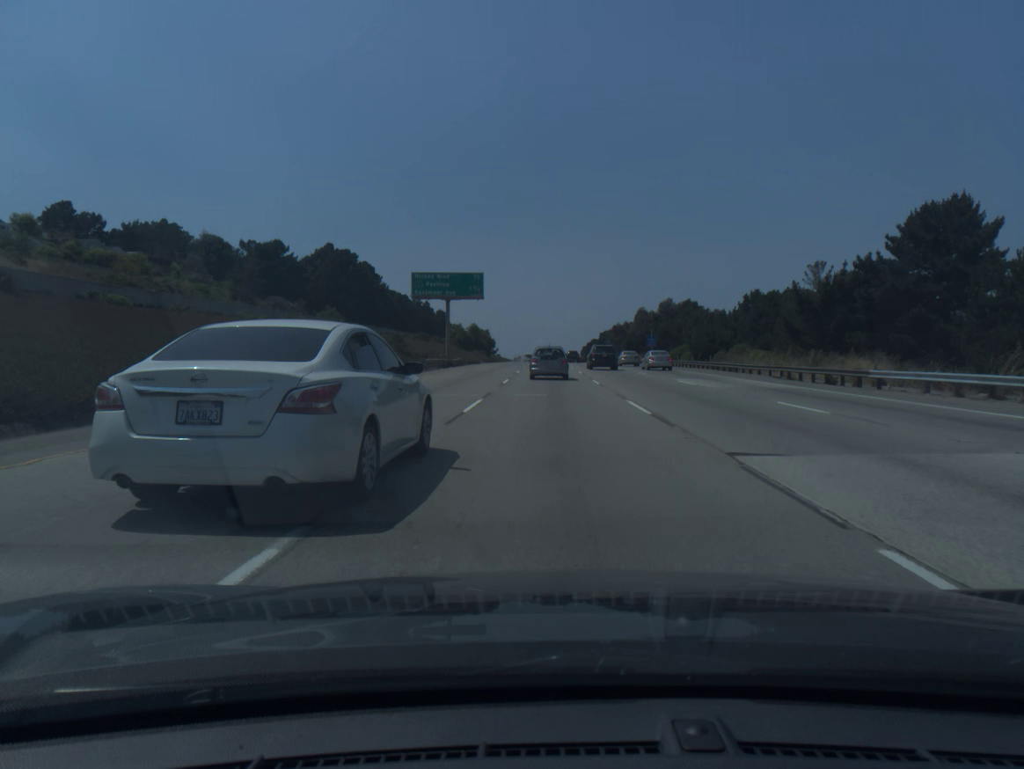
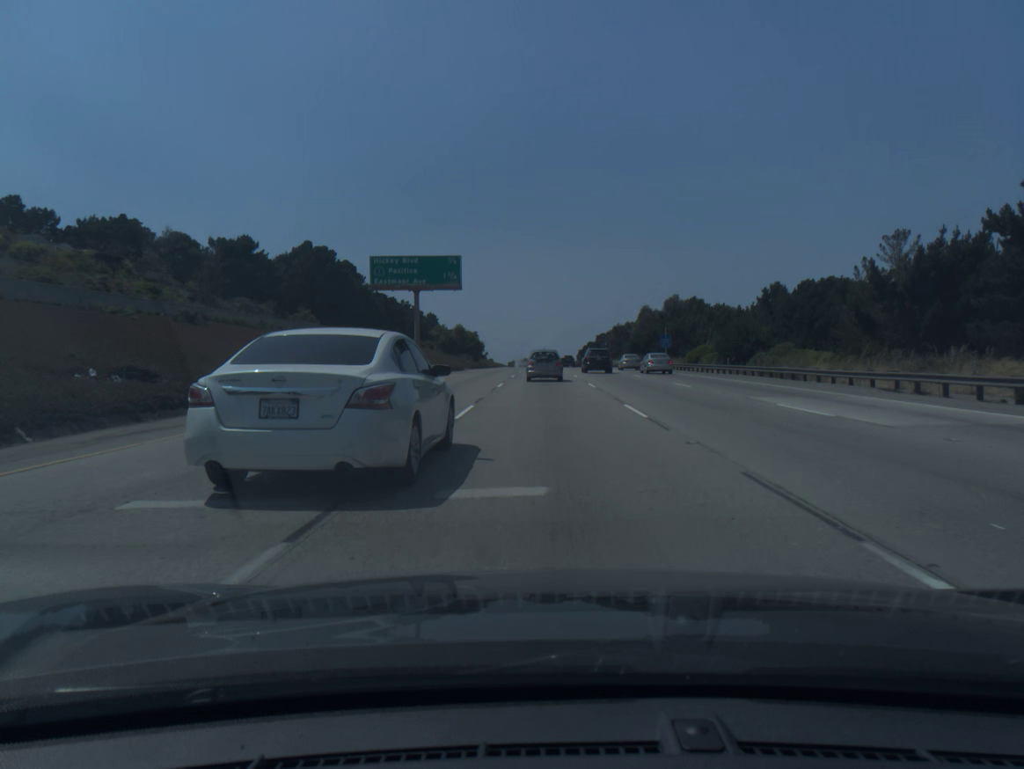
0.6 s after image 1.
(+0.1, +15.1) m; 0°
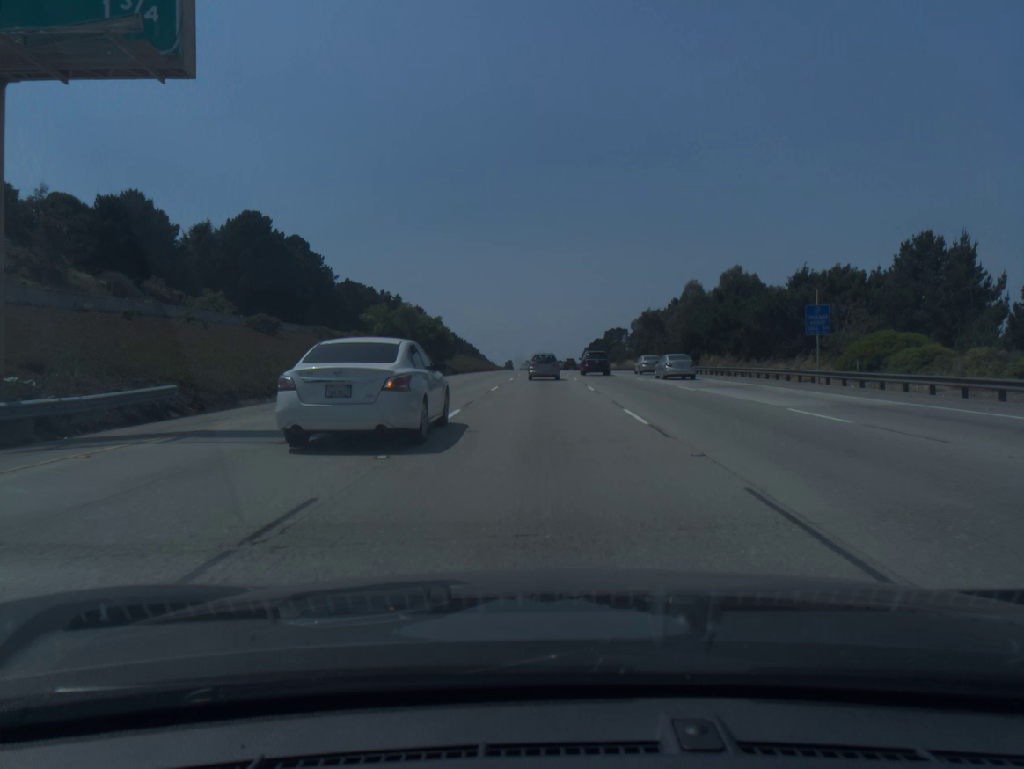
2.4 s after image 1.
(+0.1, +45.3) m; 0°
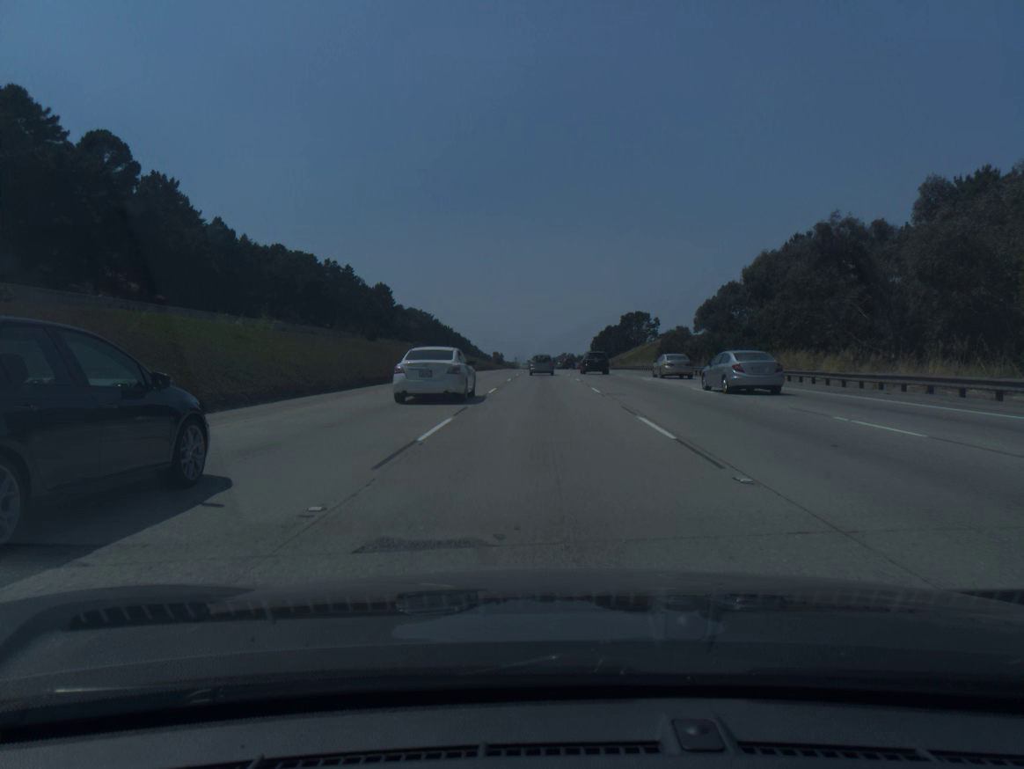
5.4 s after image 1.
(-0.3, +75.6) m; 0°
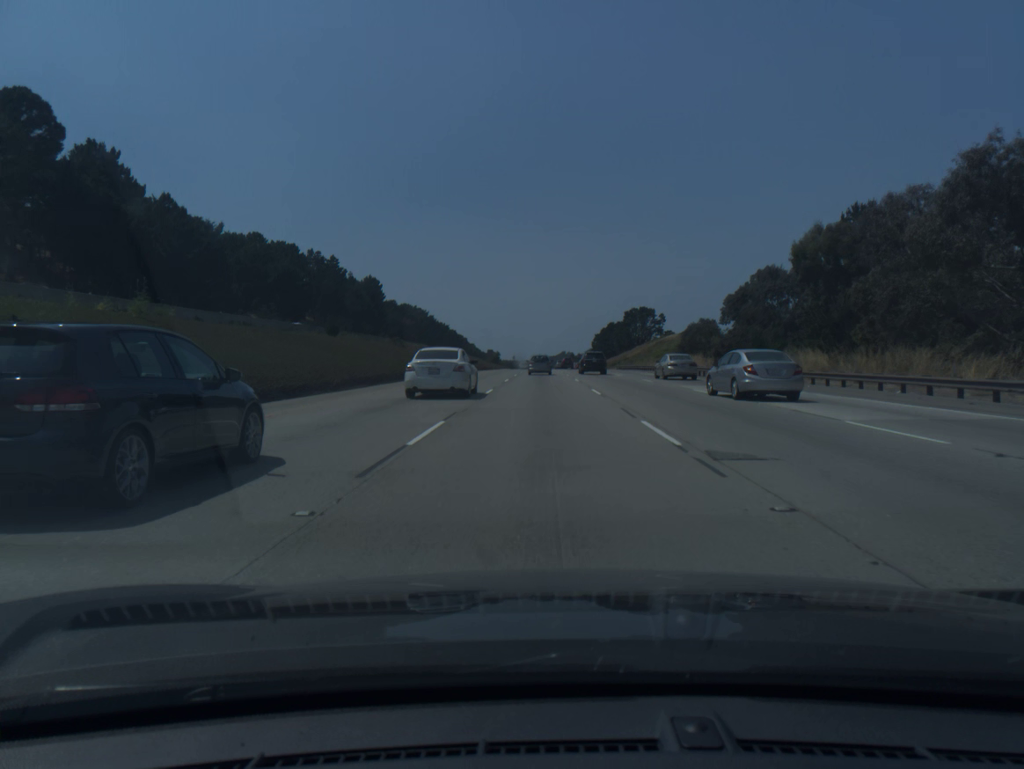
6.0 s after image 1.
(0.0, +15.3) m; 0°
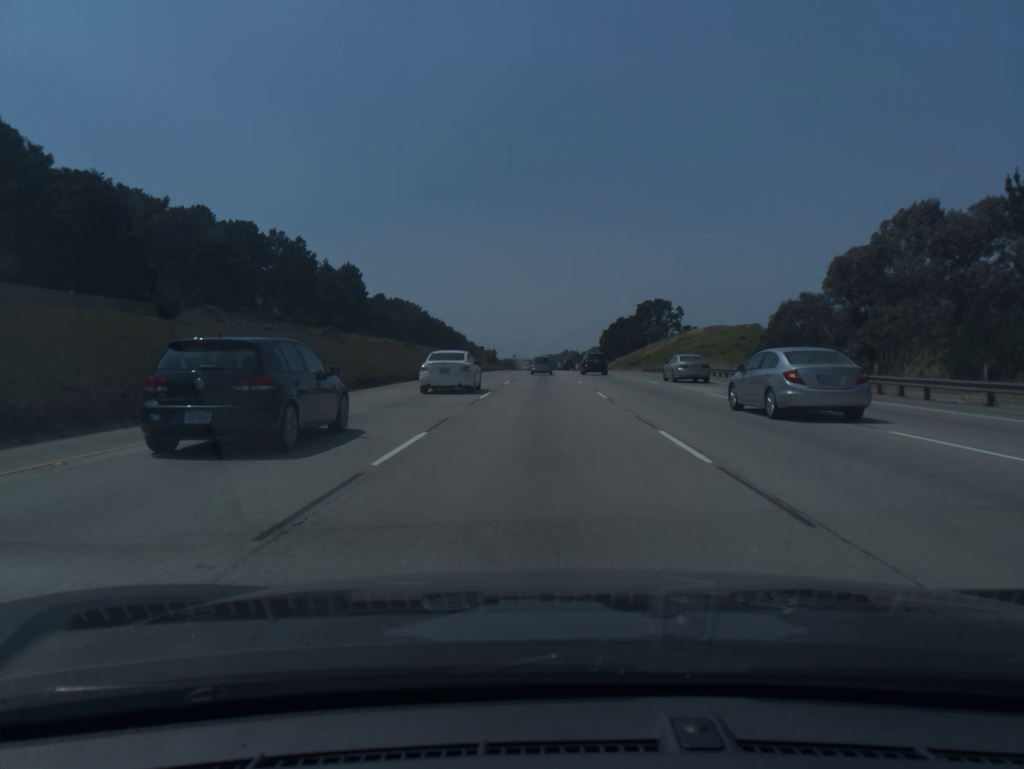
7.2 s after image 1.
(0.0, +30.9) m; 0°
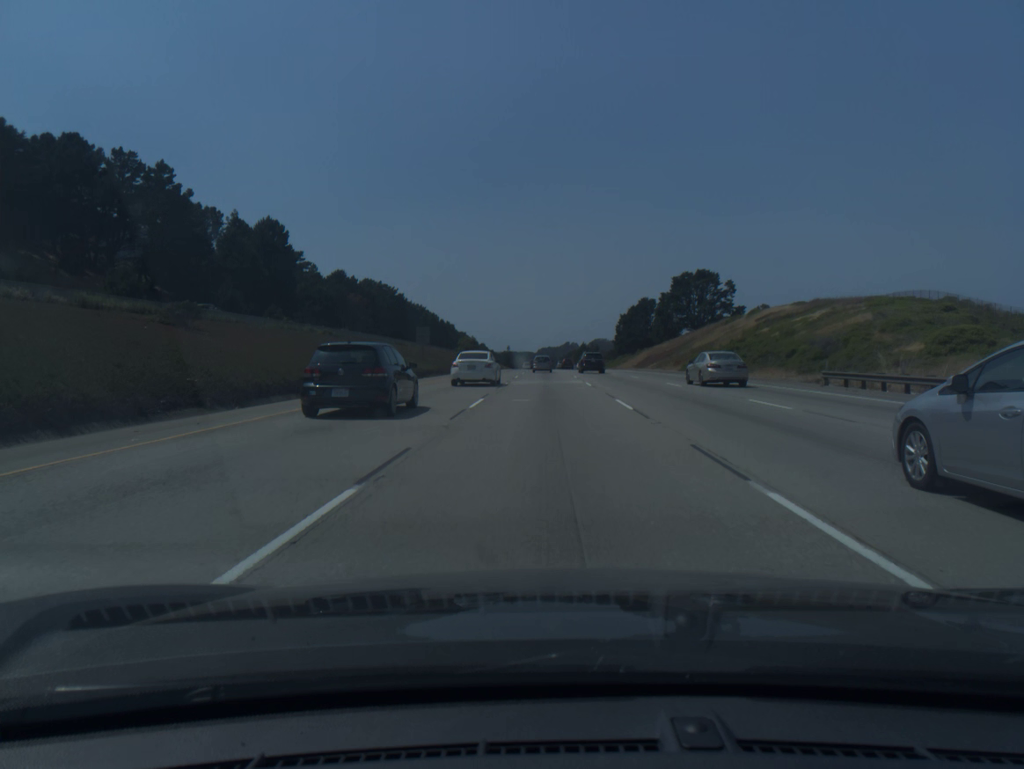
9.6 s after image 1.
(-0.1, +63.7) m; 0°
